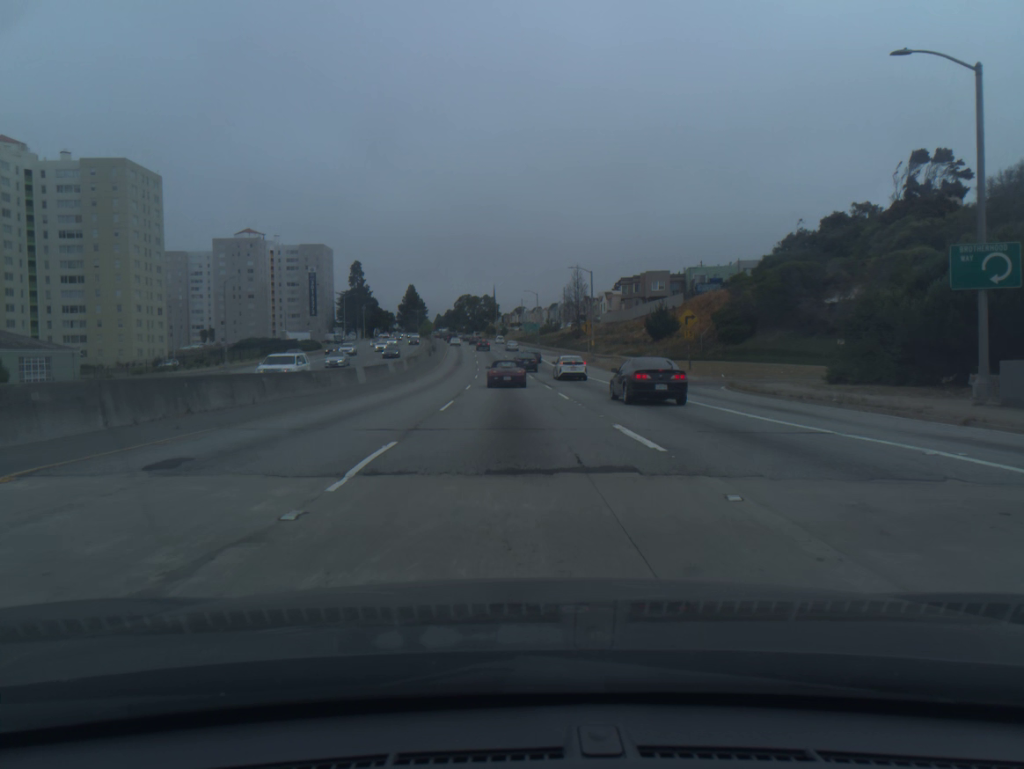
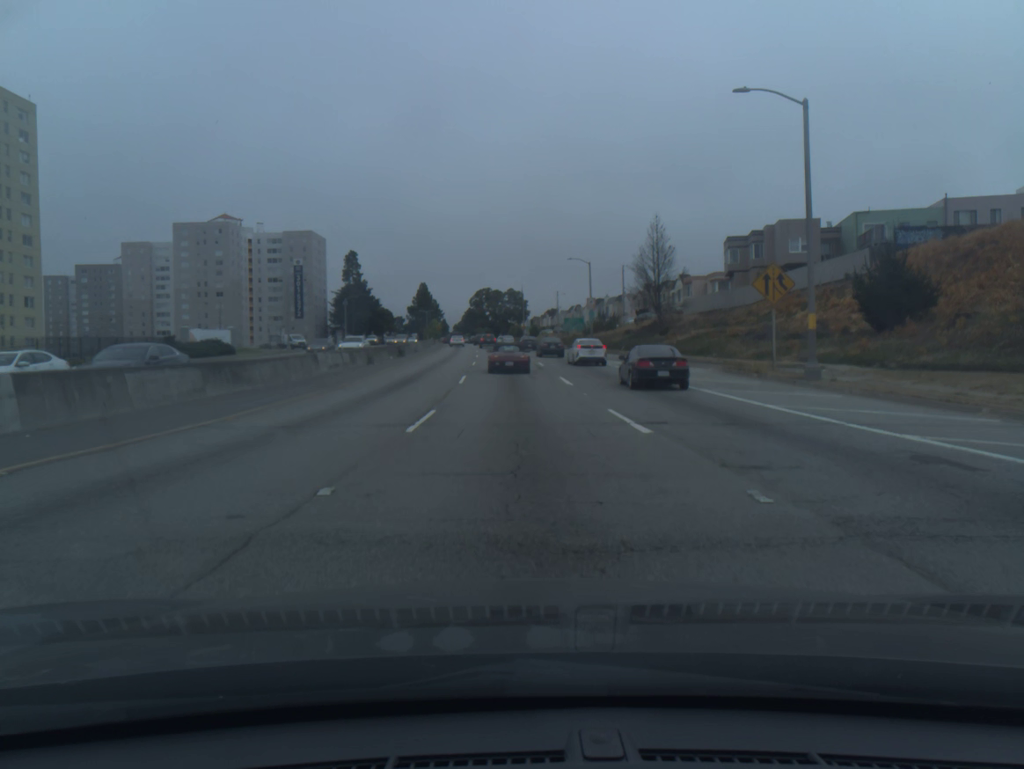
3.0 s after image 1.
(-1.1, +52.2) m; -2°
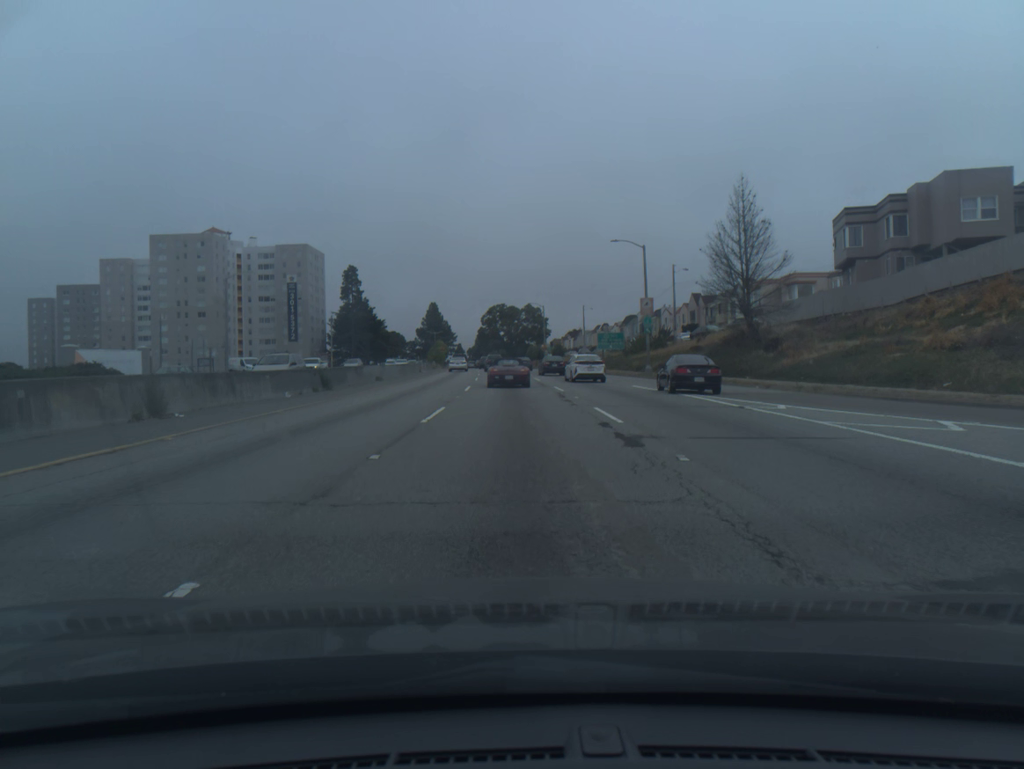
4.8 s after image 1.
(-0.2, +27.0) m; -1°
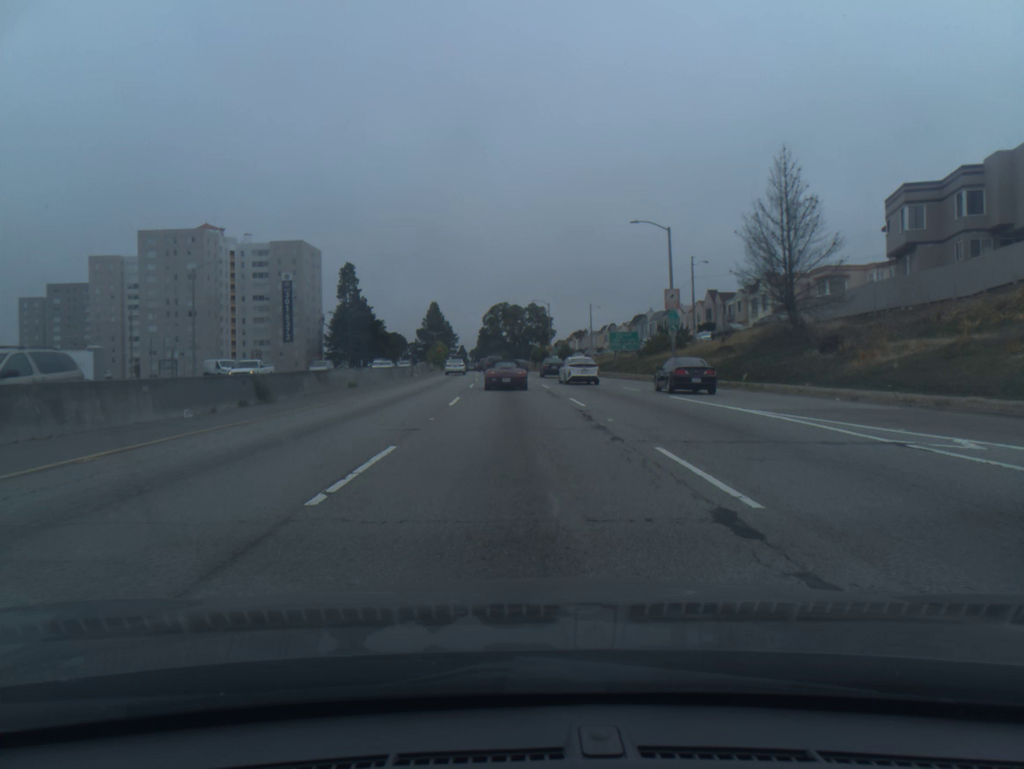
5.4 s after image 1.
(0.0, +8.1) m; 0°
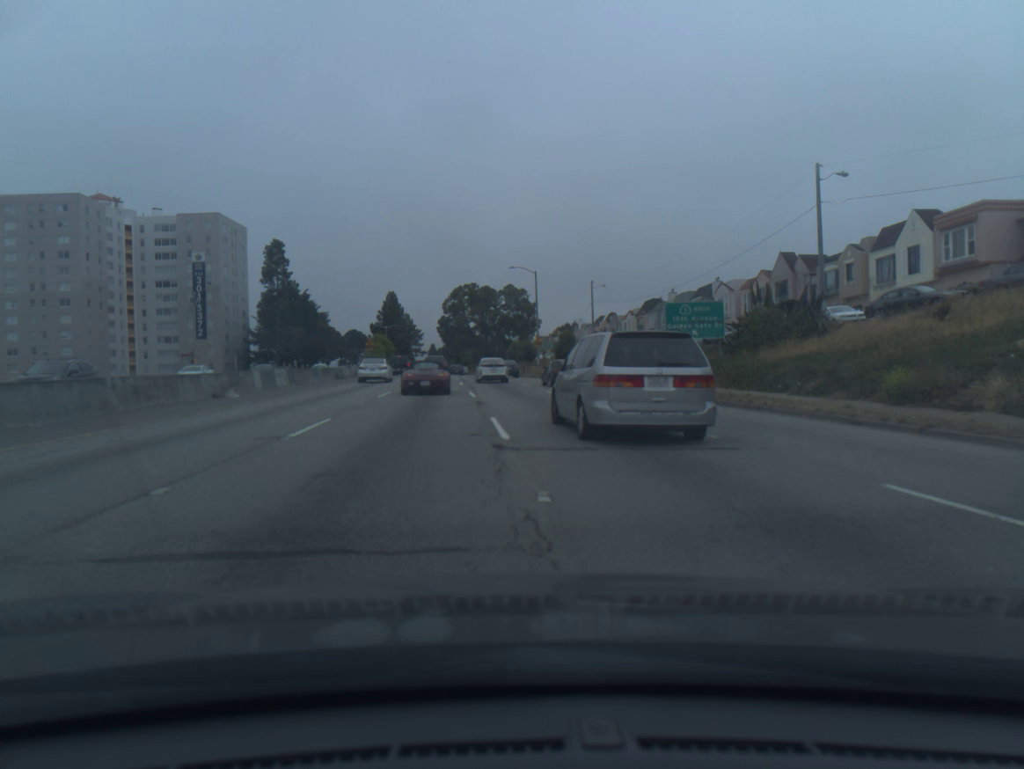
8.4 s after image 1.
(+0.4, +38.4) m; +2°
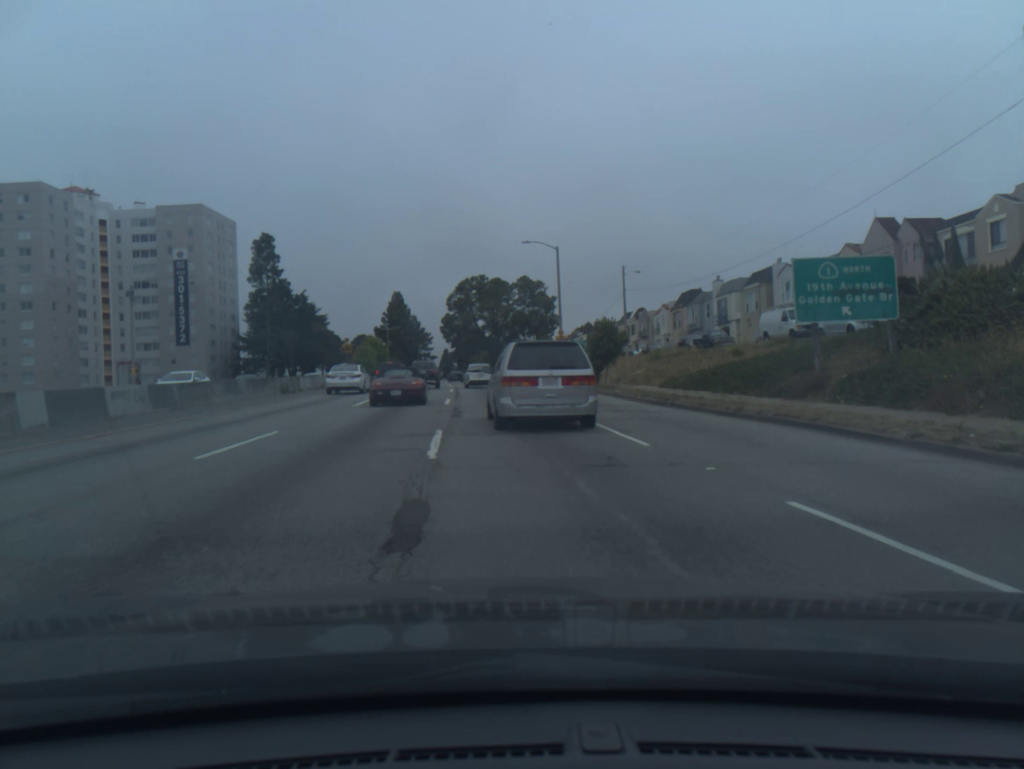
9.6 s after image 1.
(-0.1, +16.2) m; -1°
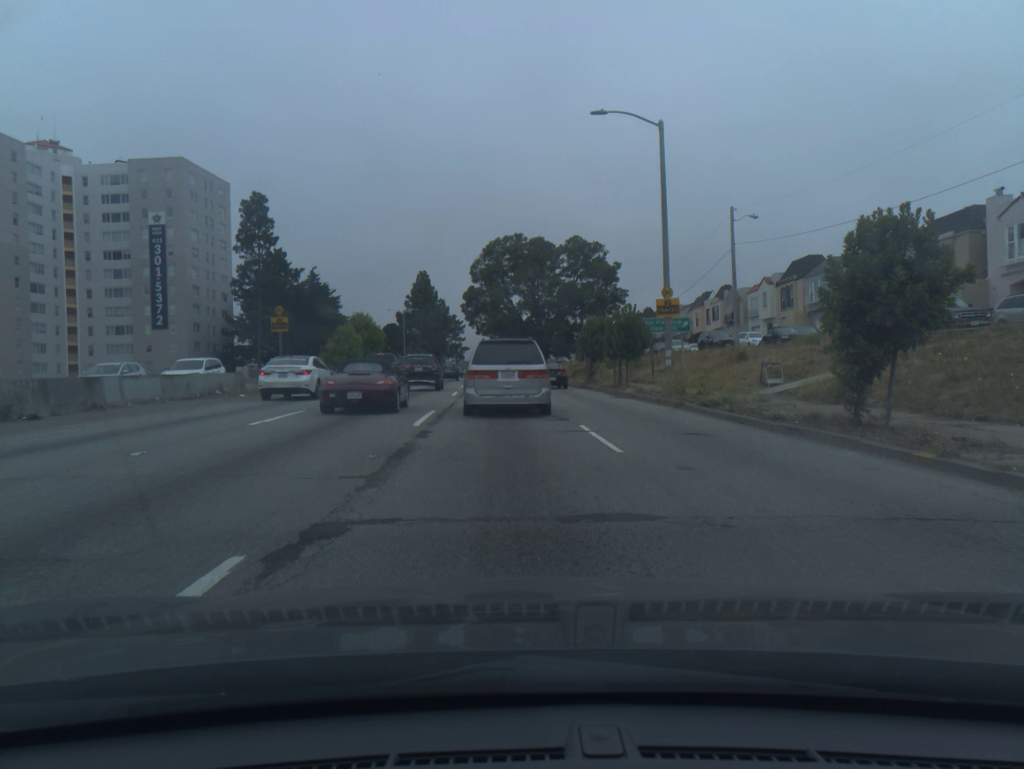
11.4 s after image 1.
(-0.7, +25.3) m; -3°
